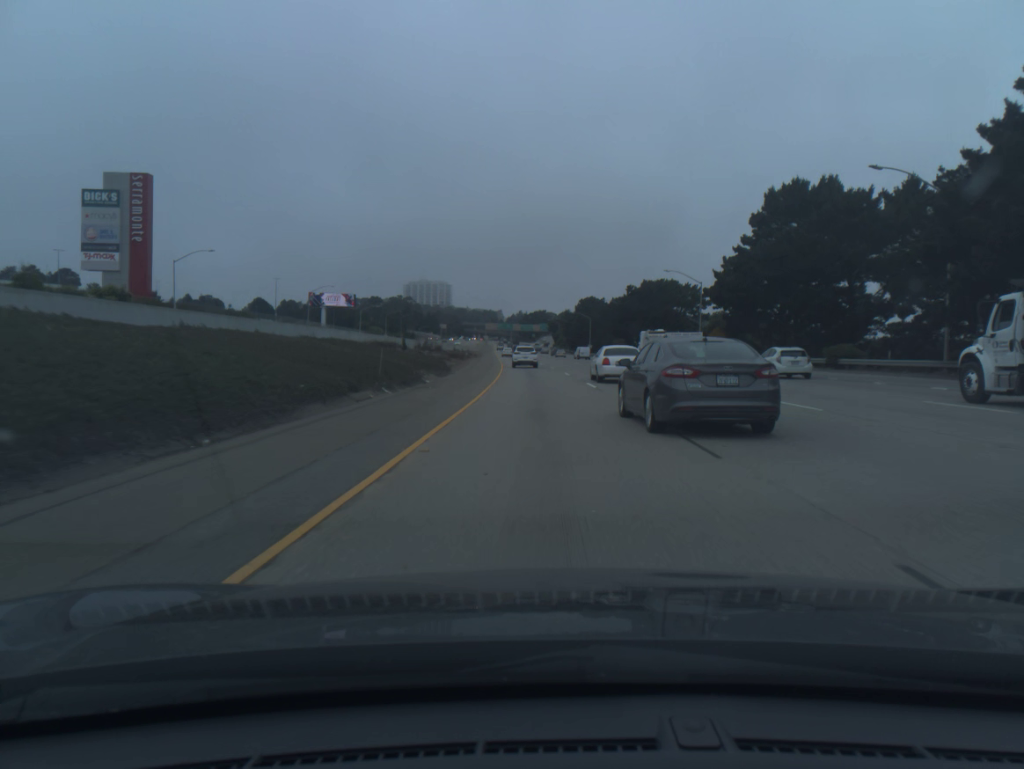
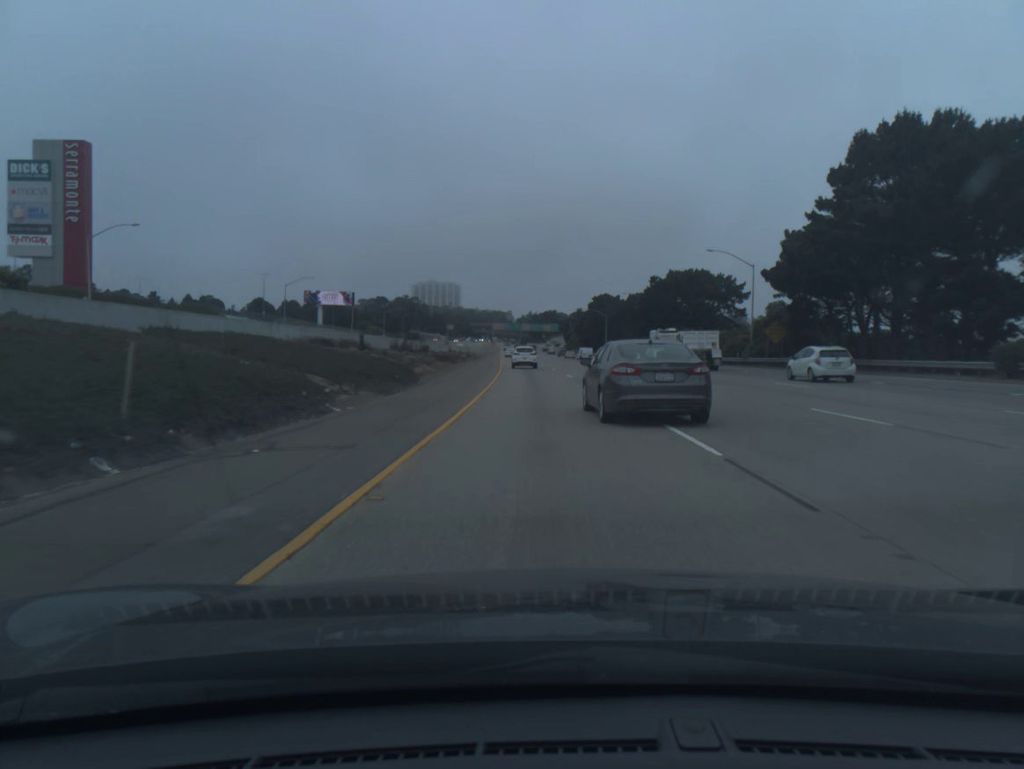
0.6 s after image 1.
(-0.1, +17.7) m; -1°
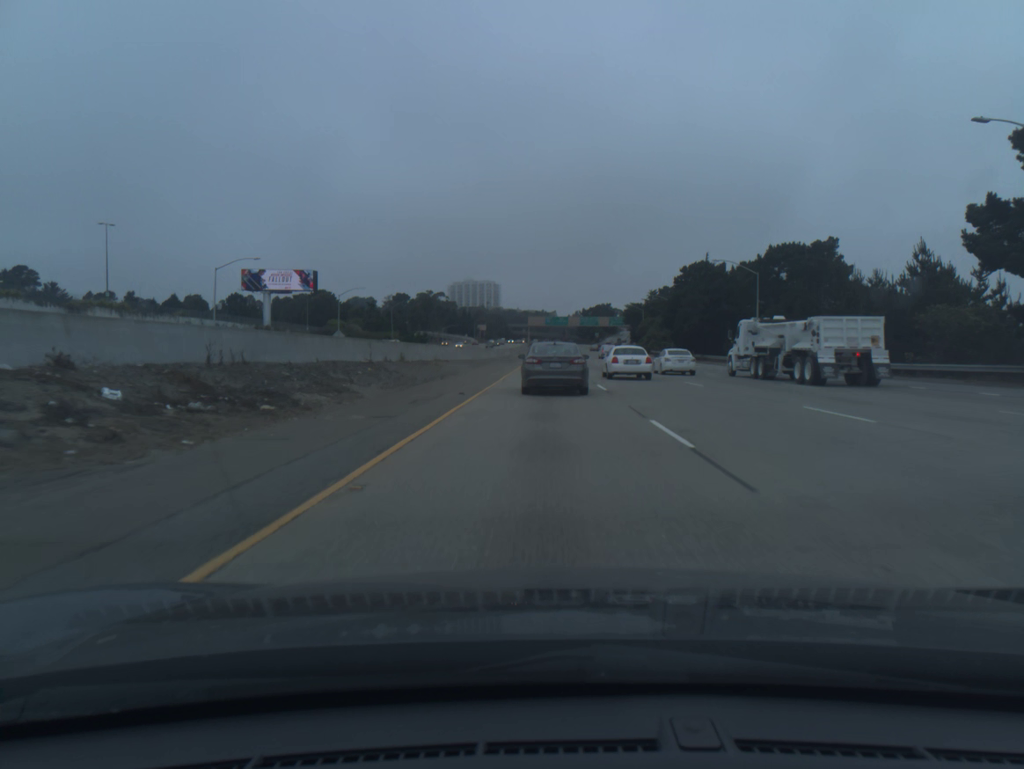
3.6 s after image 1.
(-2.6, +87.1) m; -3°
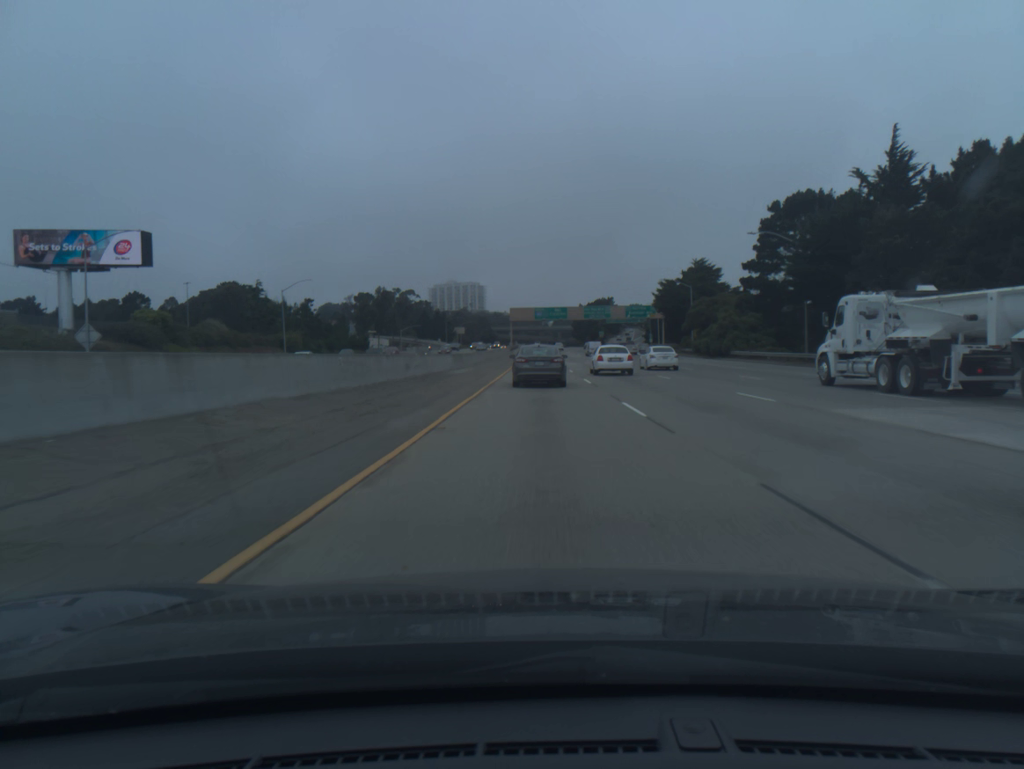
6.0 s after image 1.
(+0.3, +67.7) m; +1°
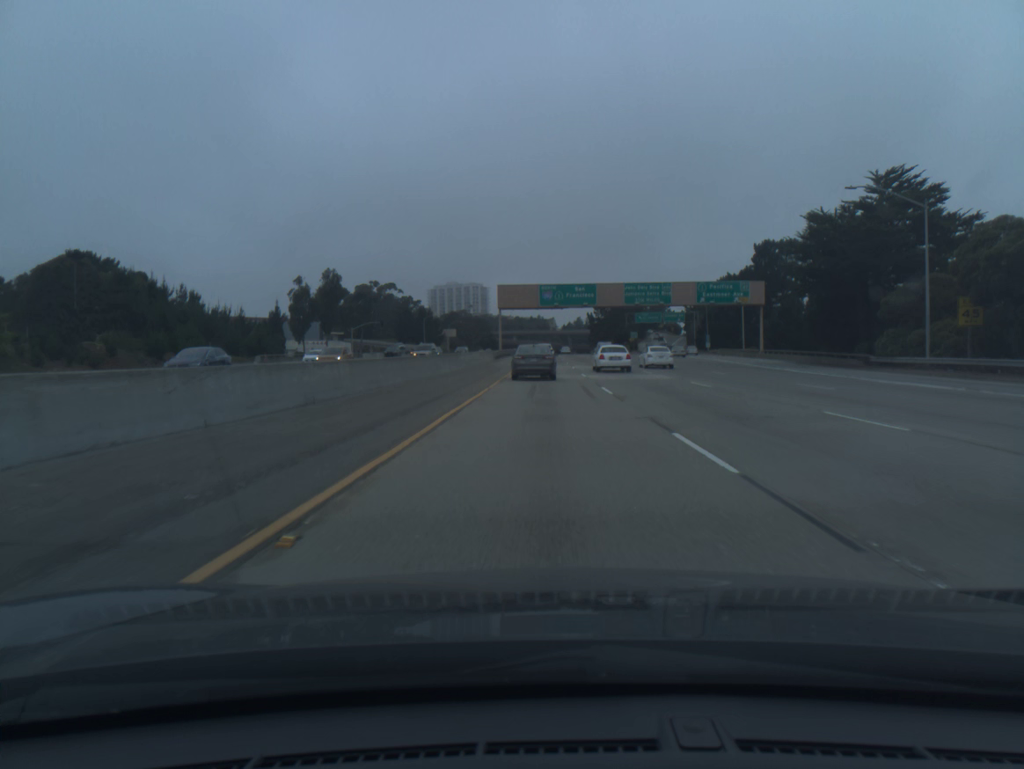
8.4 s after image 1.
(-0.2, +65.4) m; -1°
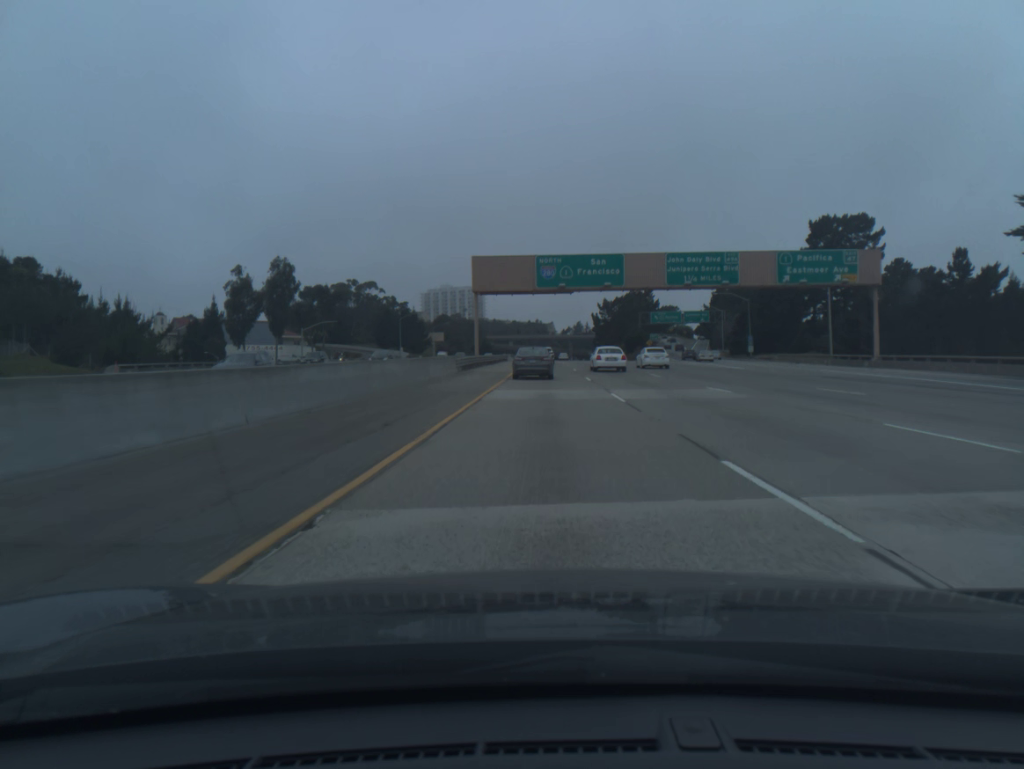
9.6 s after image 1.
(0.0, +31.9) m; 0°
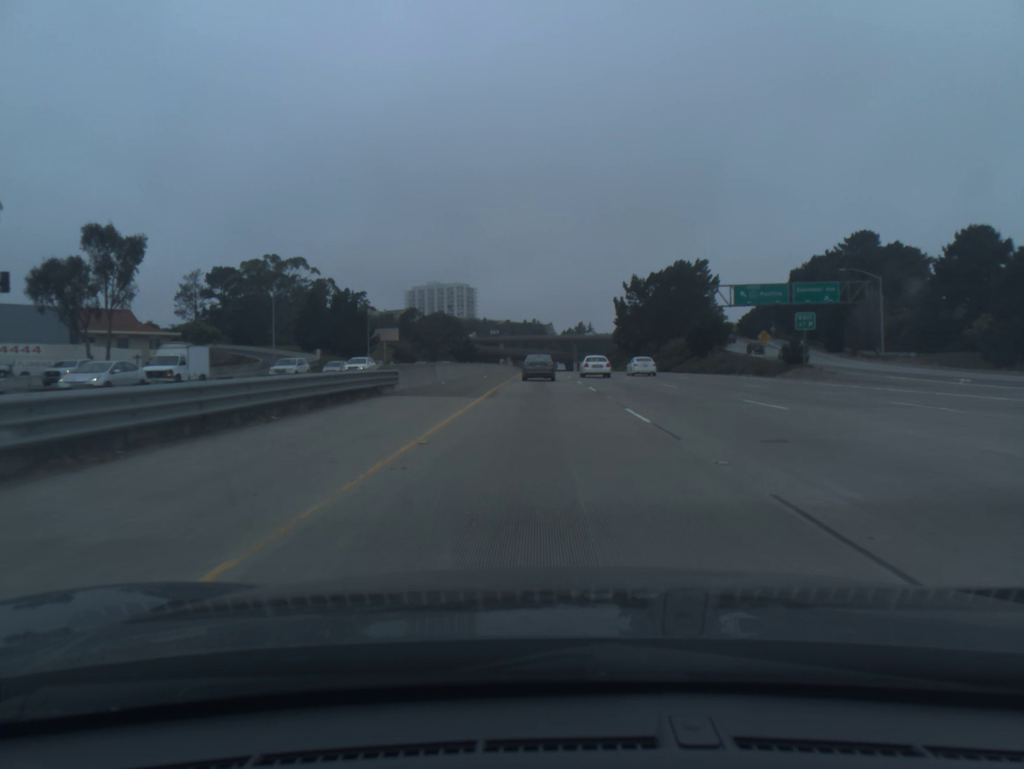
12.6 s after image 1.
(+0.4, +78.8) m; 0°
